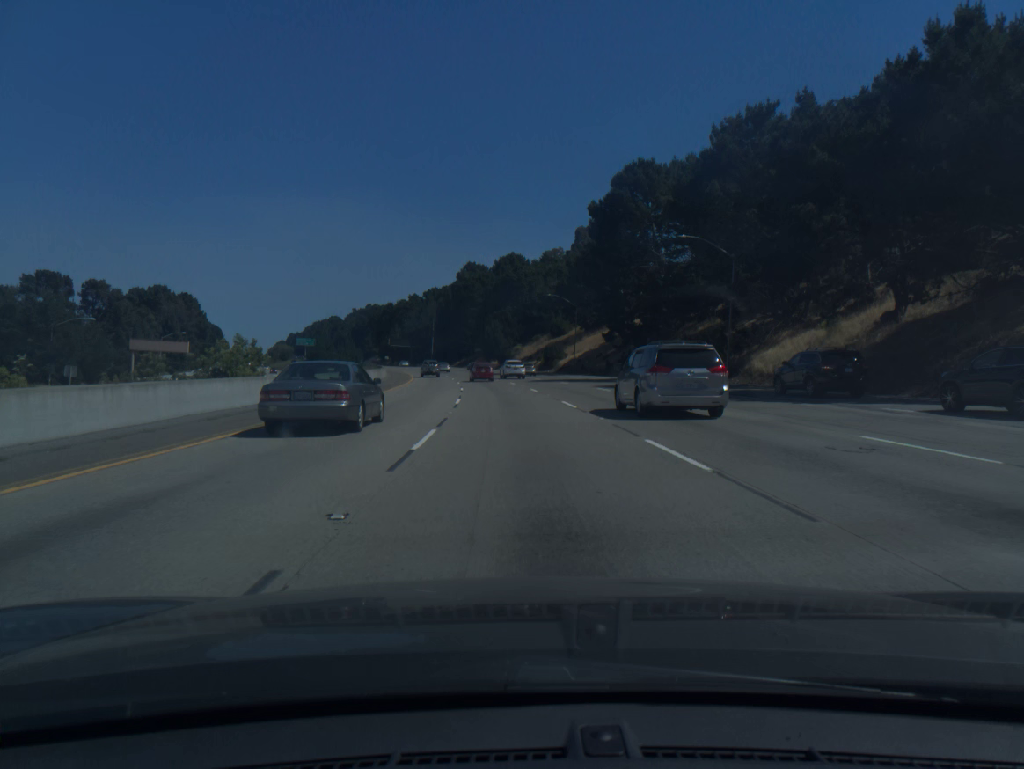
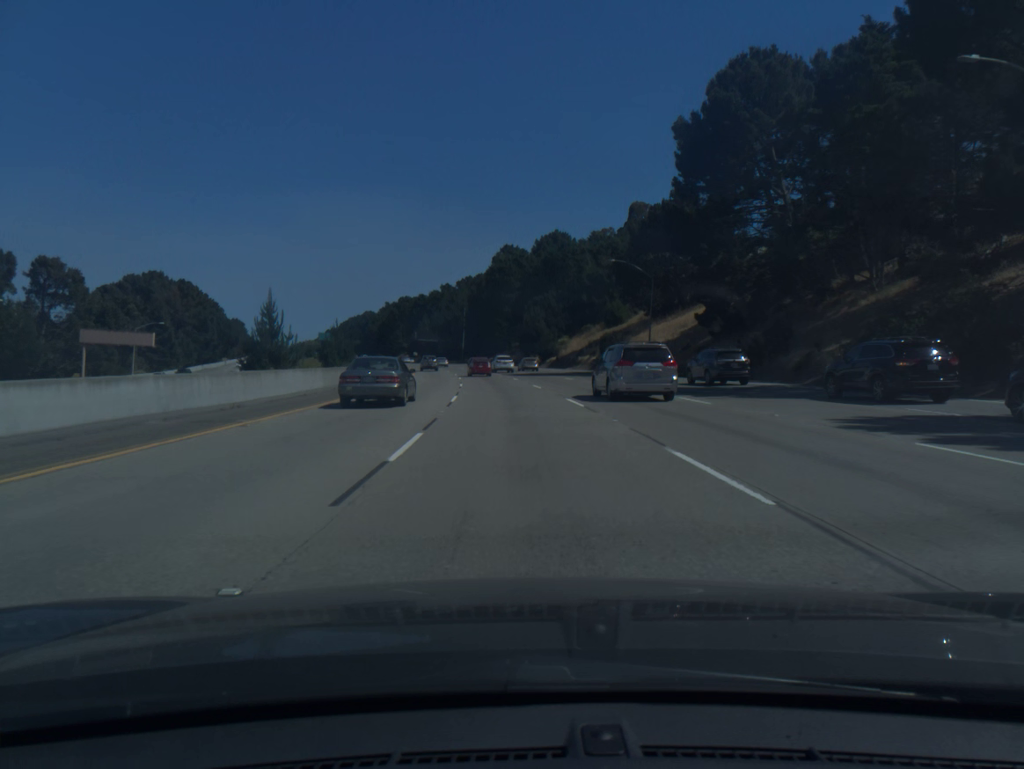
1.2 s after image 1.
(-0.8, +31.2) m; -3°
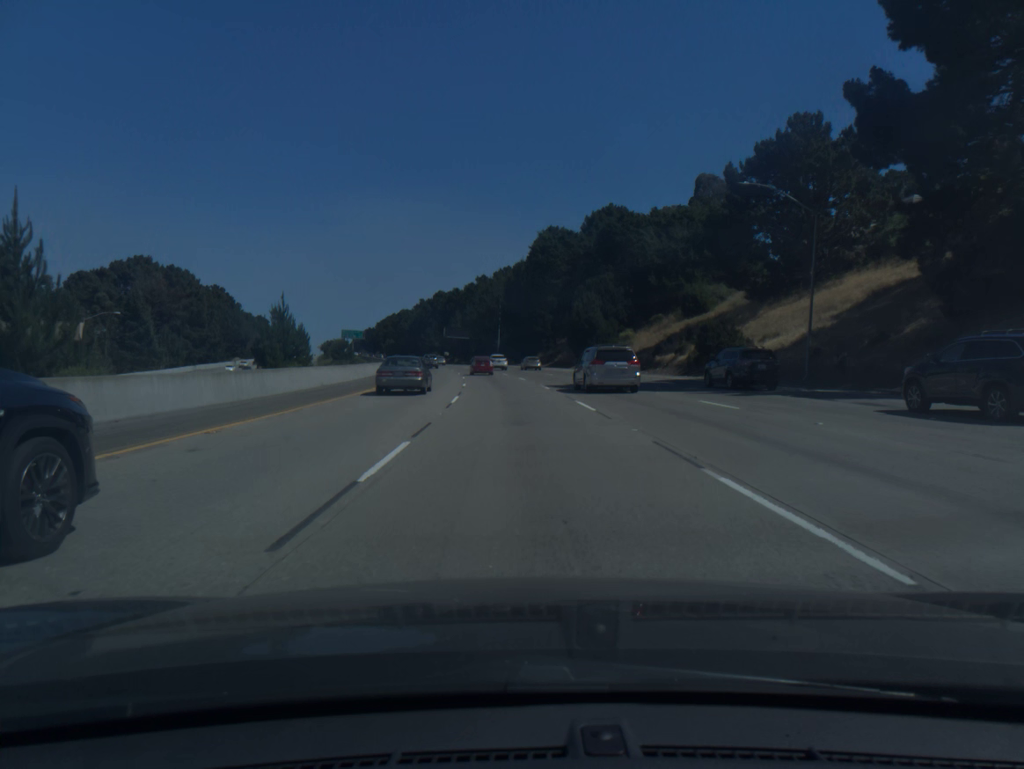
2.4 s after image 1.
(-0.8, +31.3) m; -3°
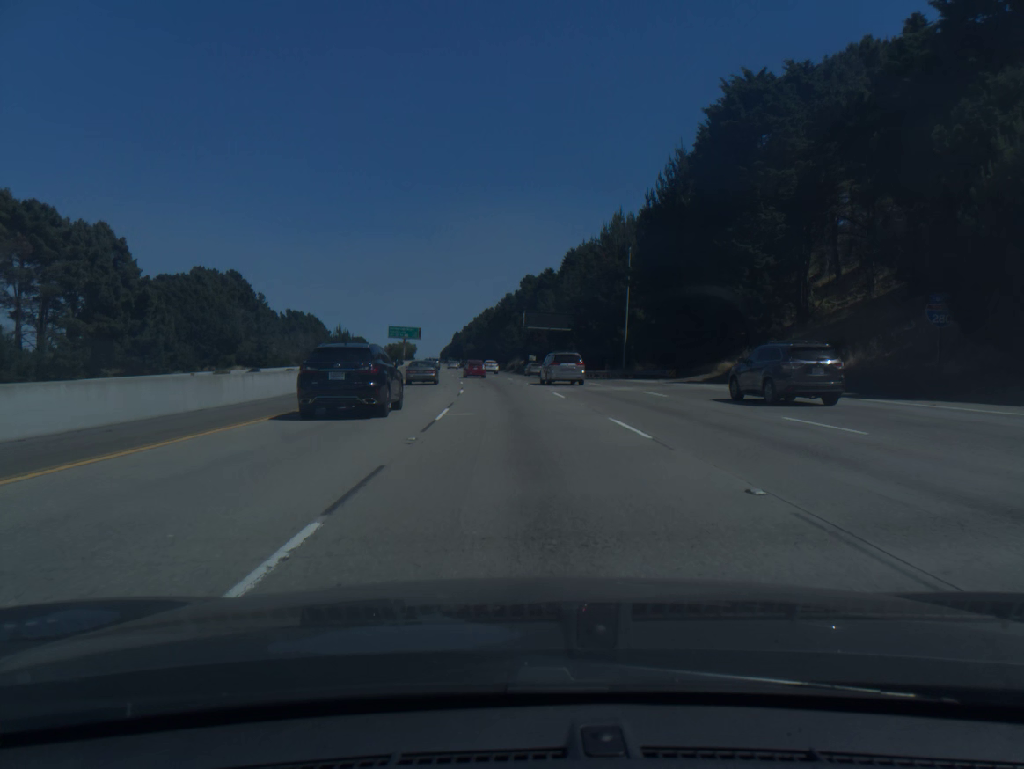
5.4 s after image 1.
(-4.9, +78.9) m; -7°
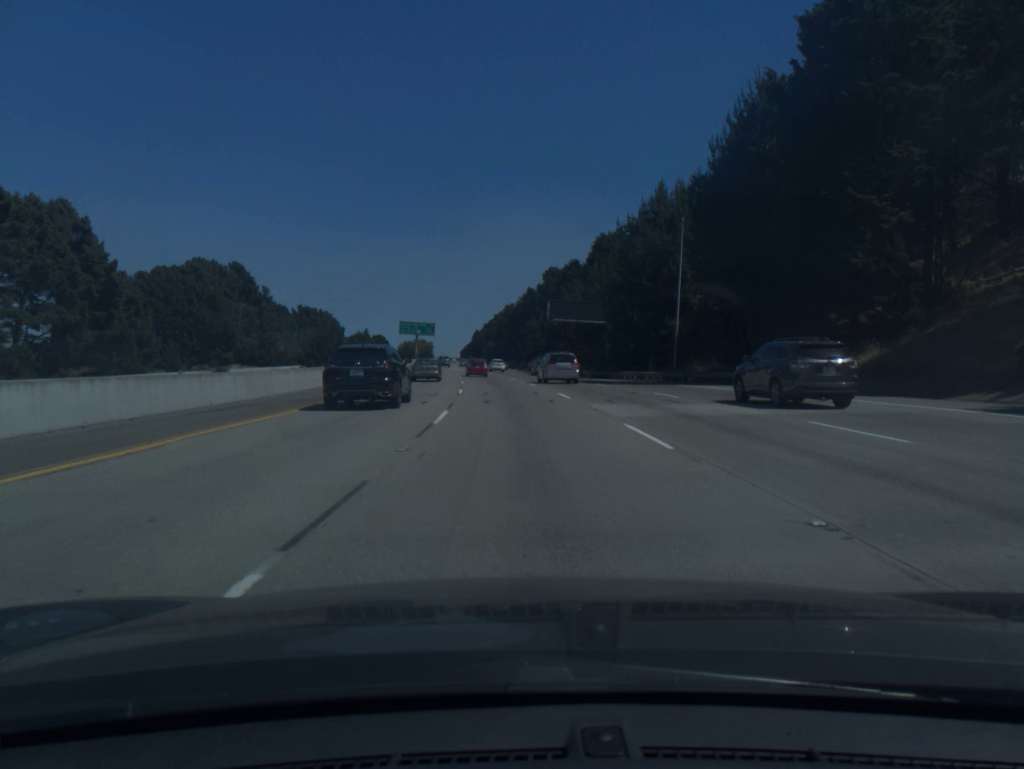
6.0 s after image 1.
(-0.2, +16.0) m; -2°
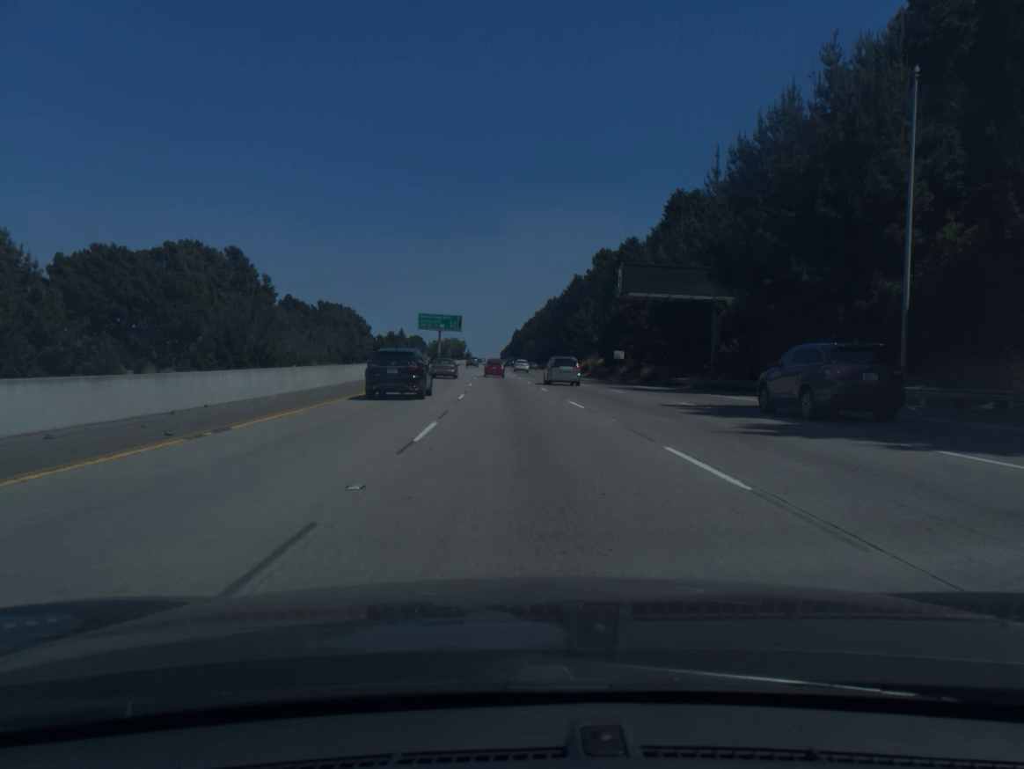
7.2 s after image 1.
(-0.8, +32.3) m; -3°
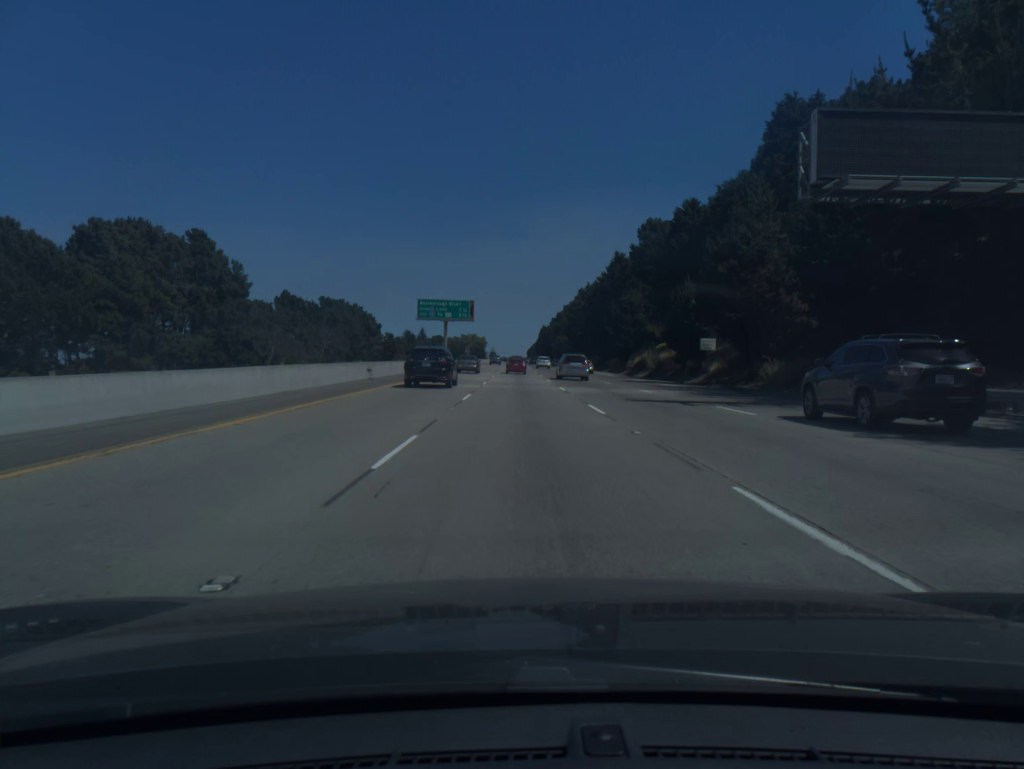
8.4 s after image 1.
(-0.6, +32.6) m; -2°
